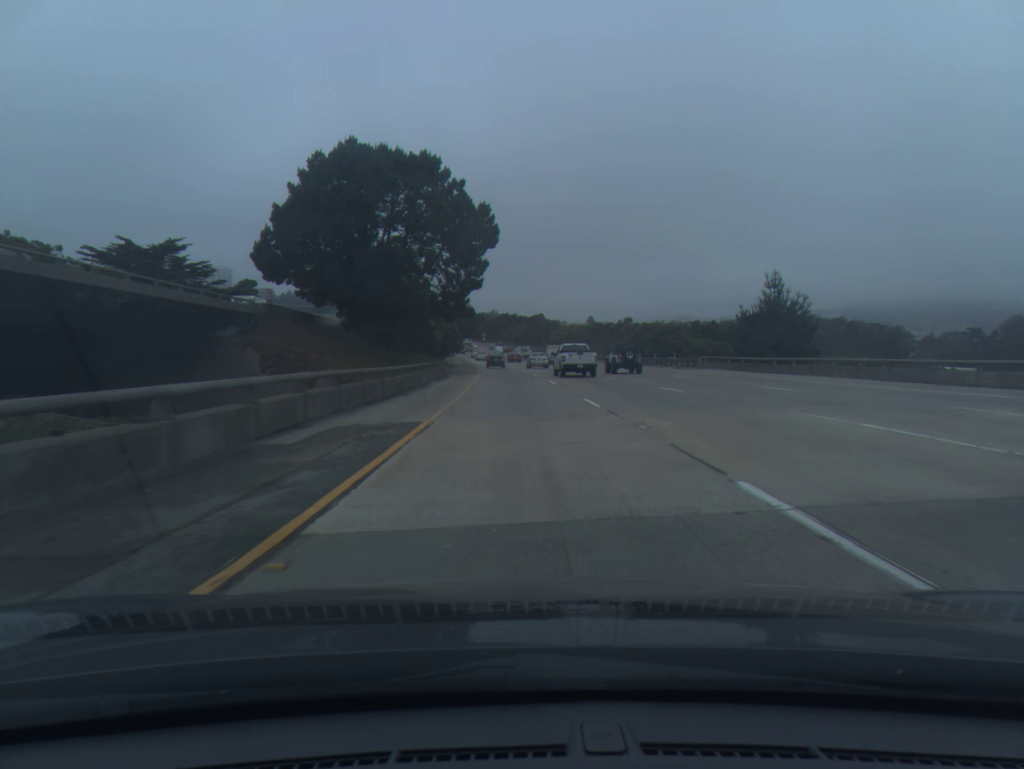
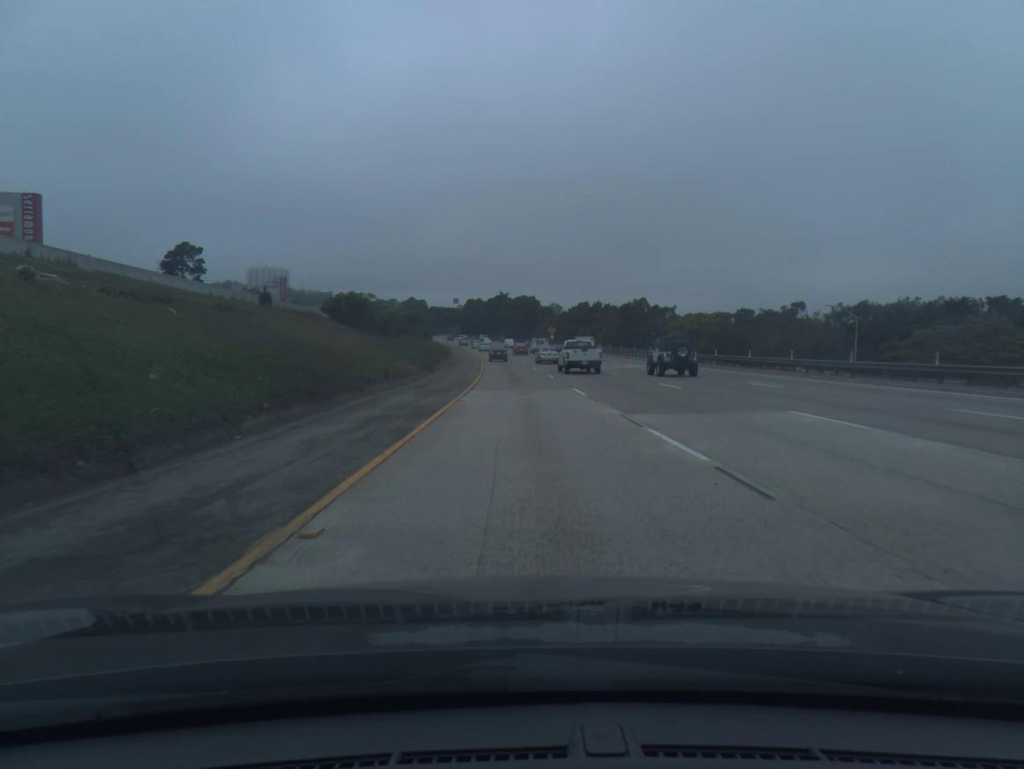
(-4.1, +101.4) m; -5°
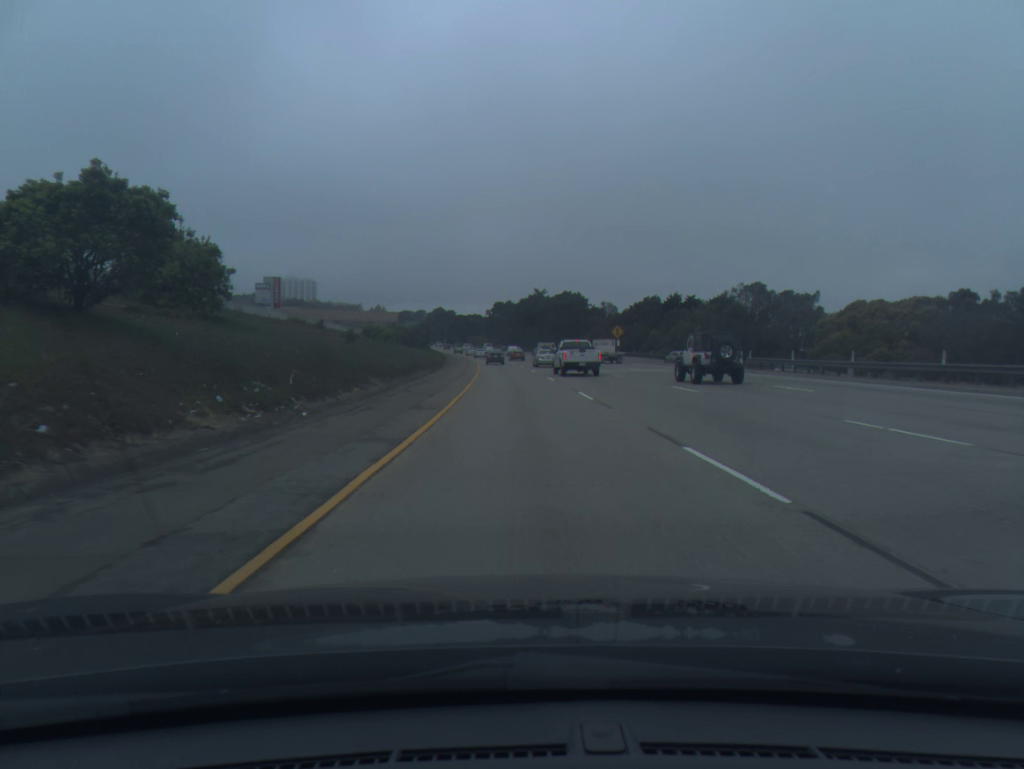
(-1.3, +60.9) m; -2°
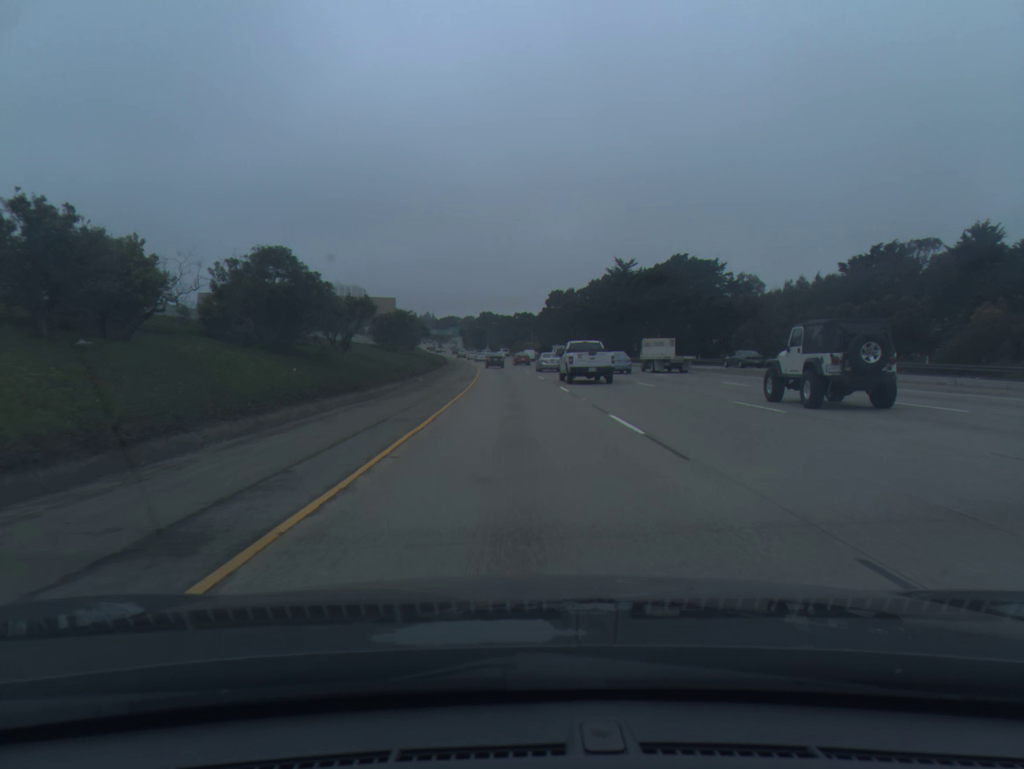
(-2.7, +80.8) m; -4°
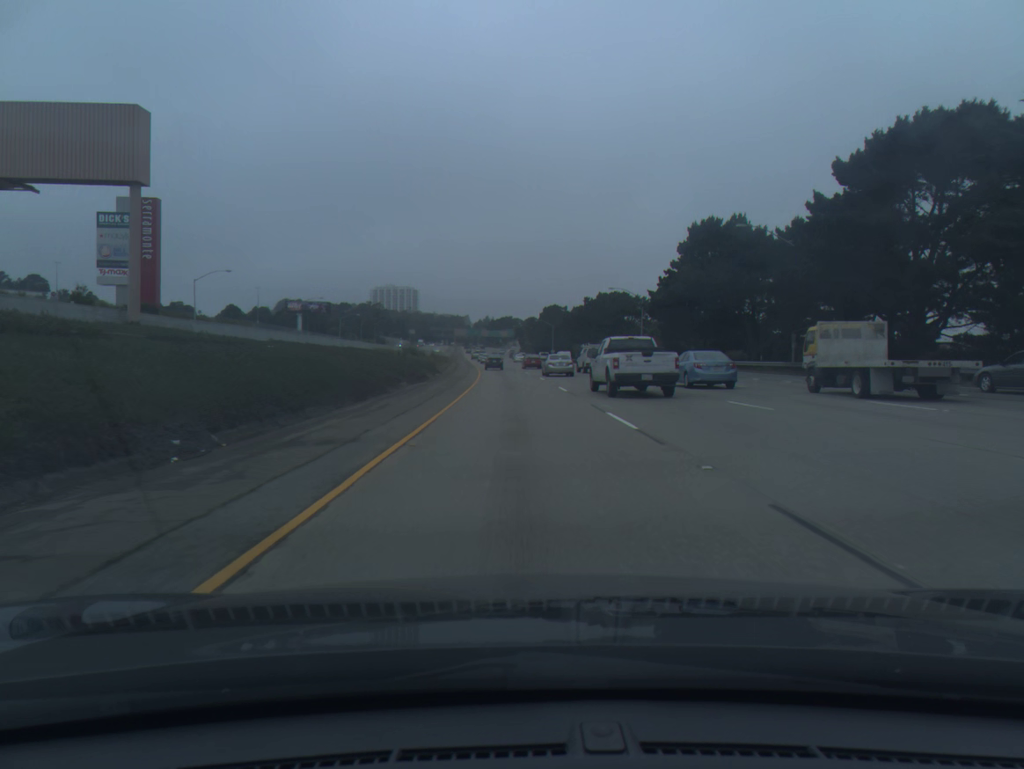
(-4.2, +100.9) m; -5°
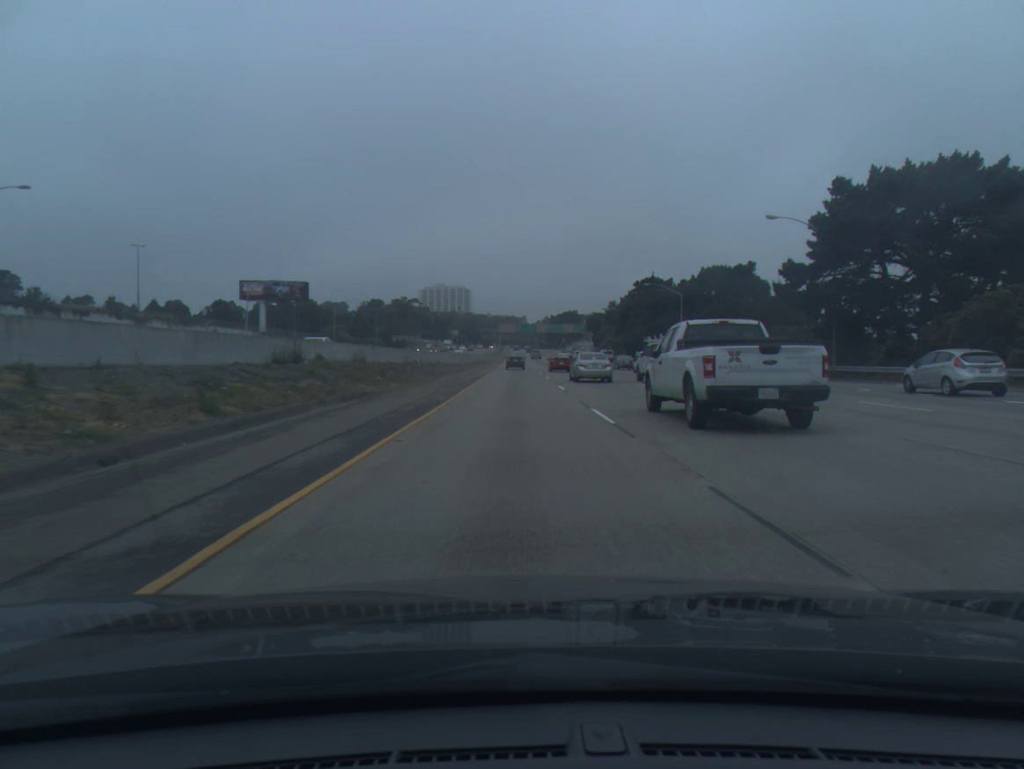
(-3.8, +101.2) m; -4°
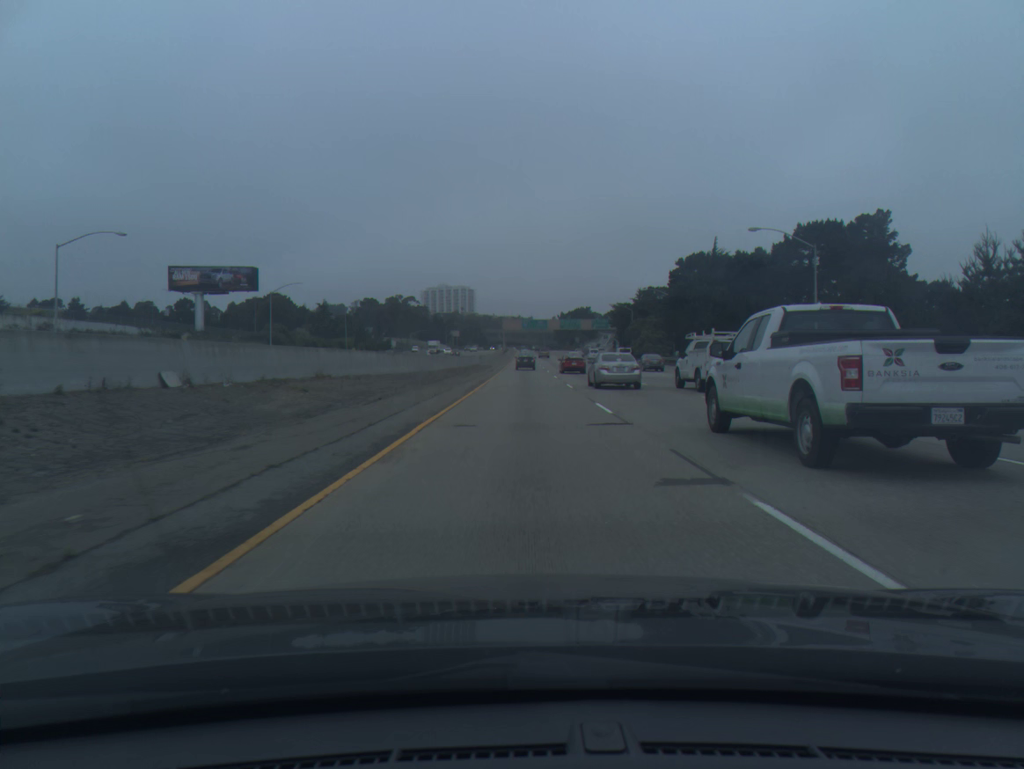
(-0.3, +40.7) m; -1°
